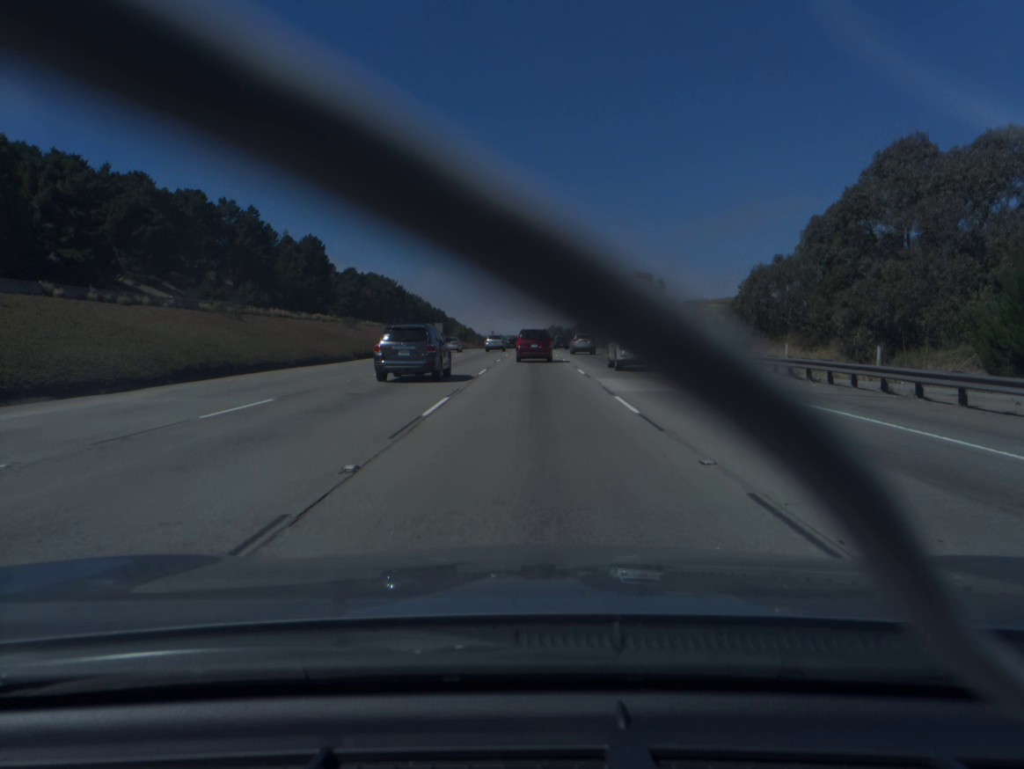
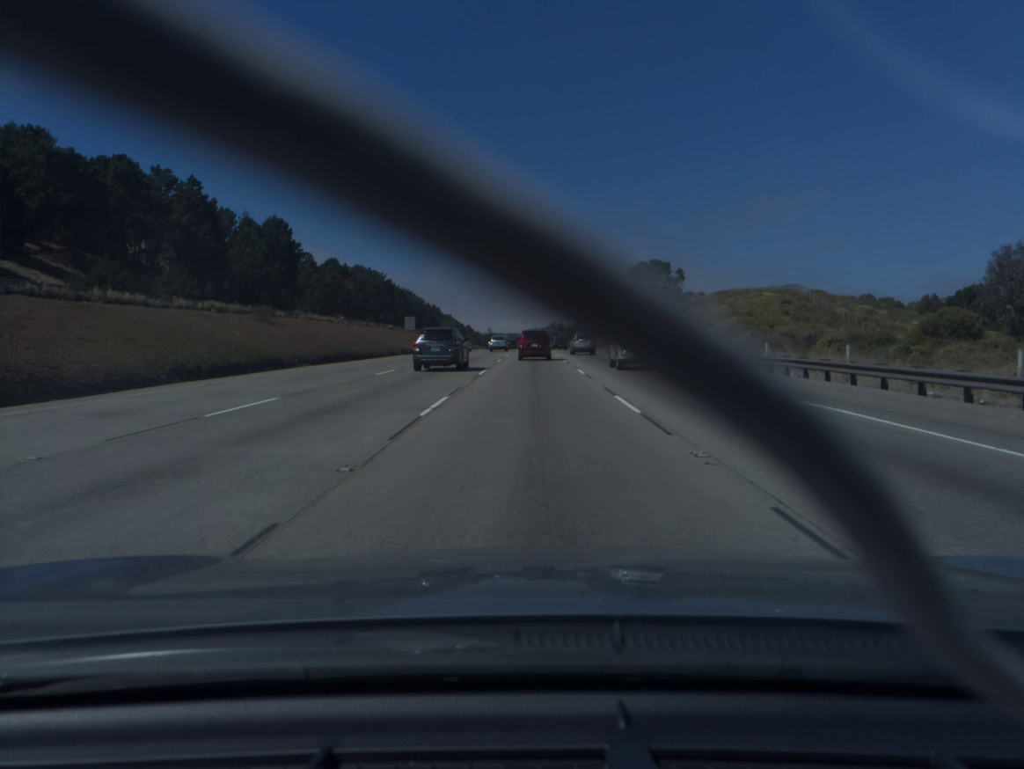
(0.0, +29.2) m; 0°
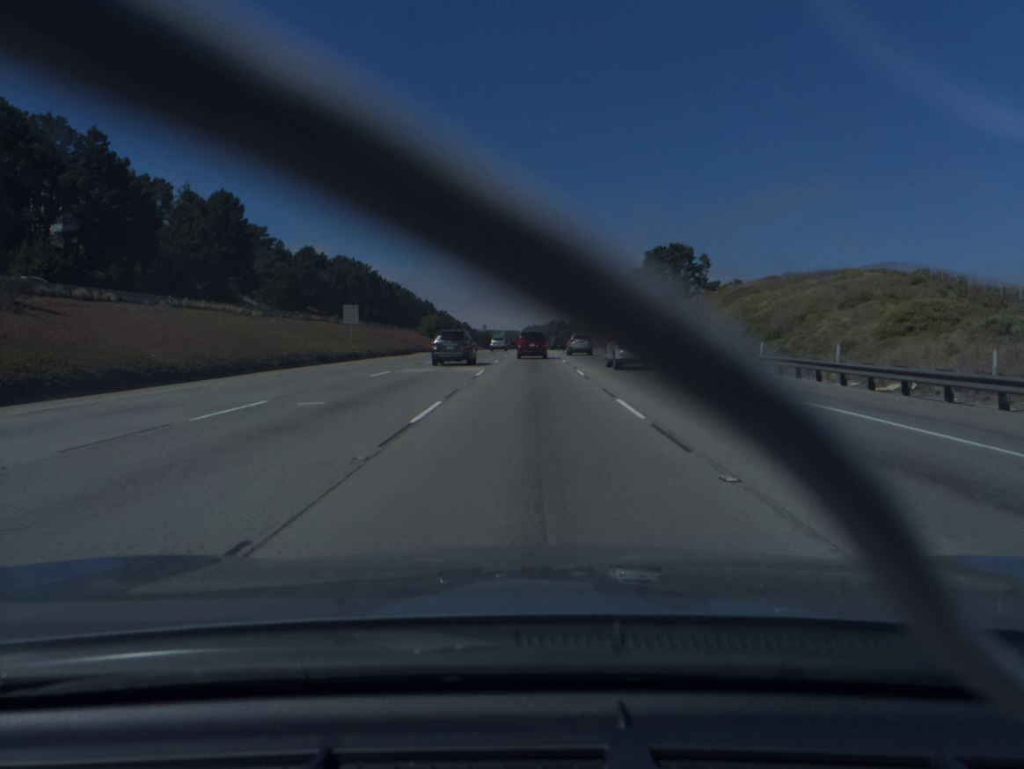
(0.0, +30.0) m; 0°
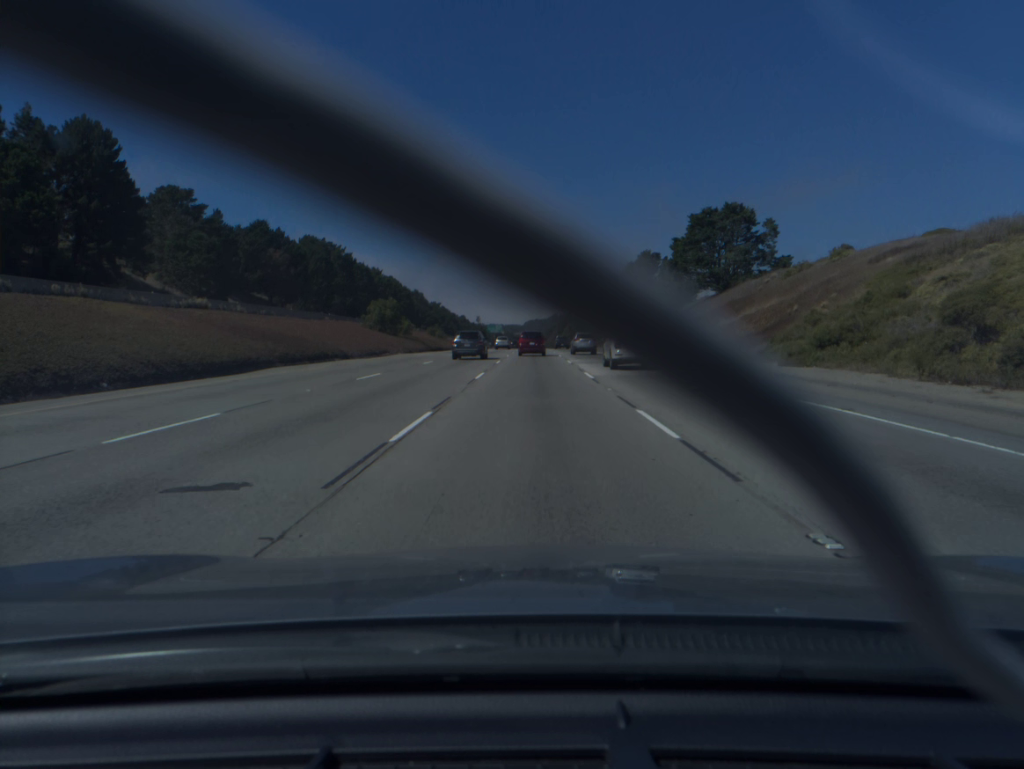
(-0.1, +46.4) m; 0°
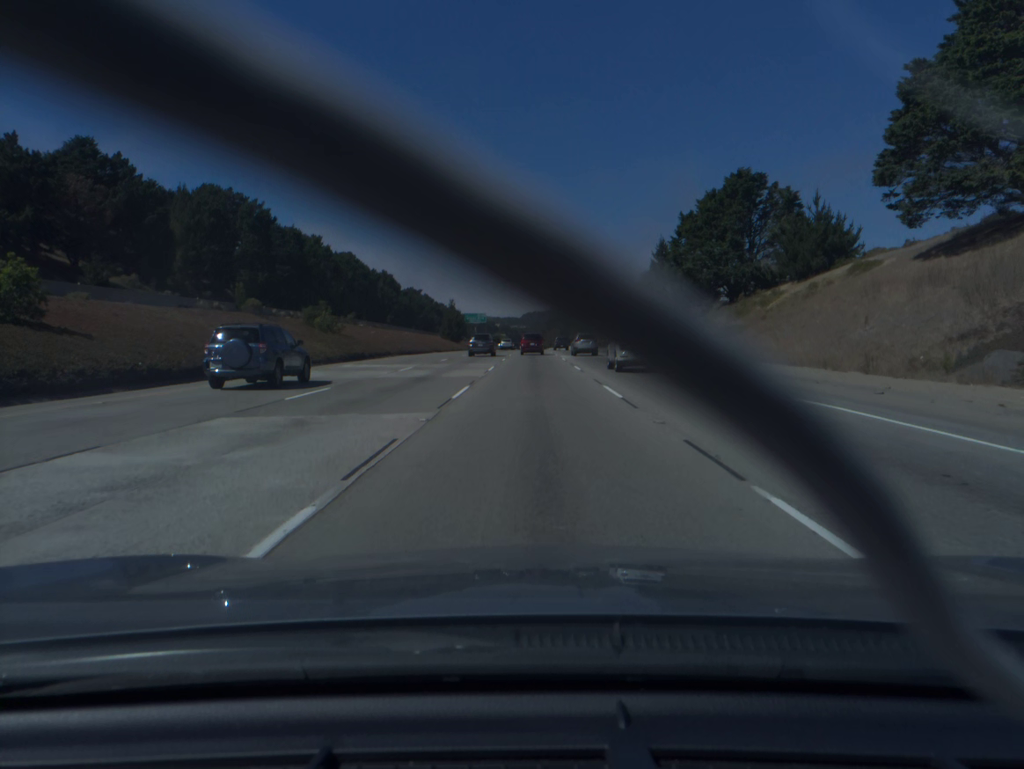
(+0.1, +80.4) m; 0°
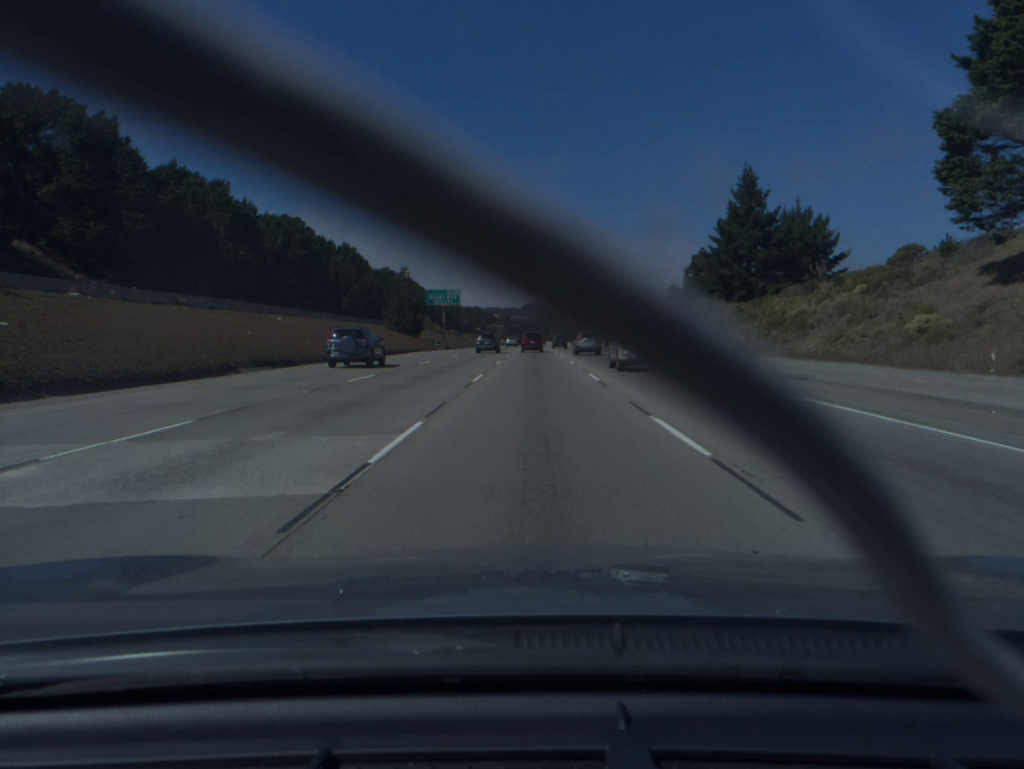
(0.0, +67.1) m; 0°
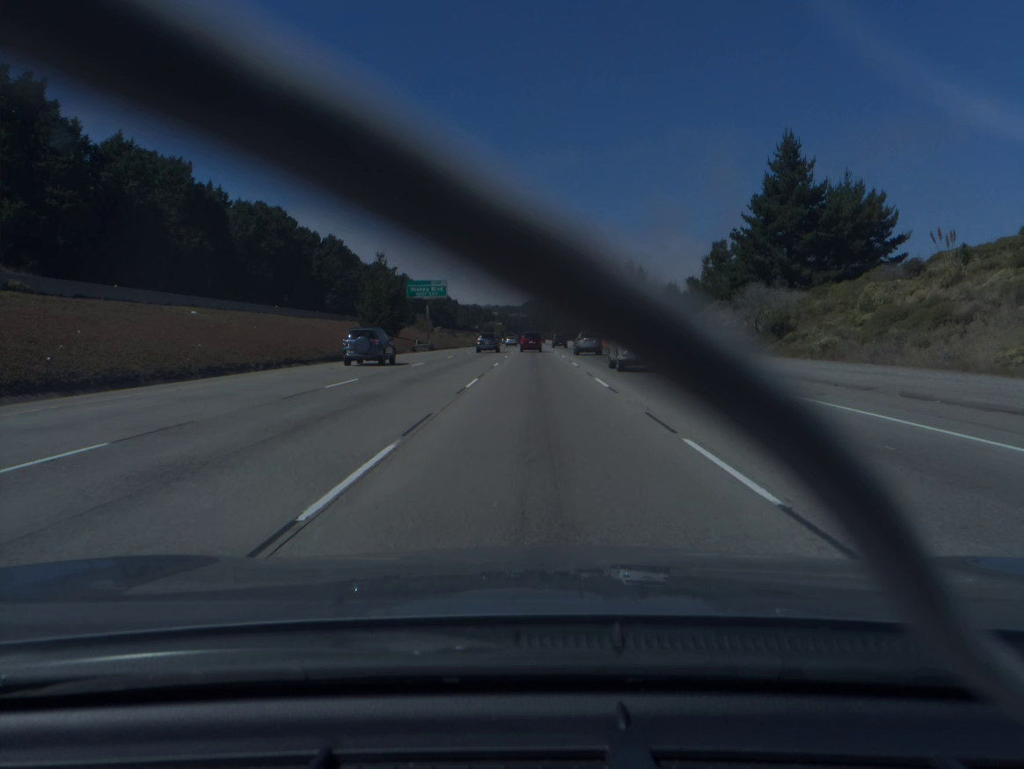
(0.0, +17.1) m; 0°
